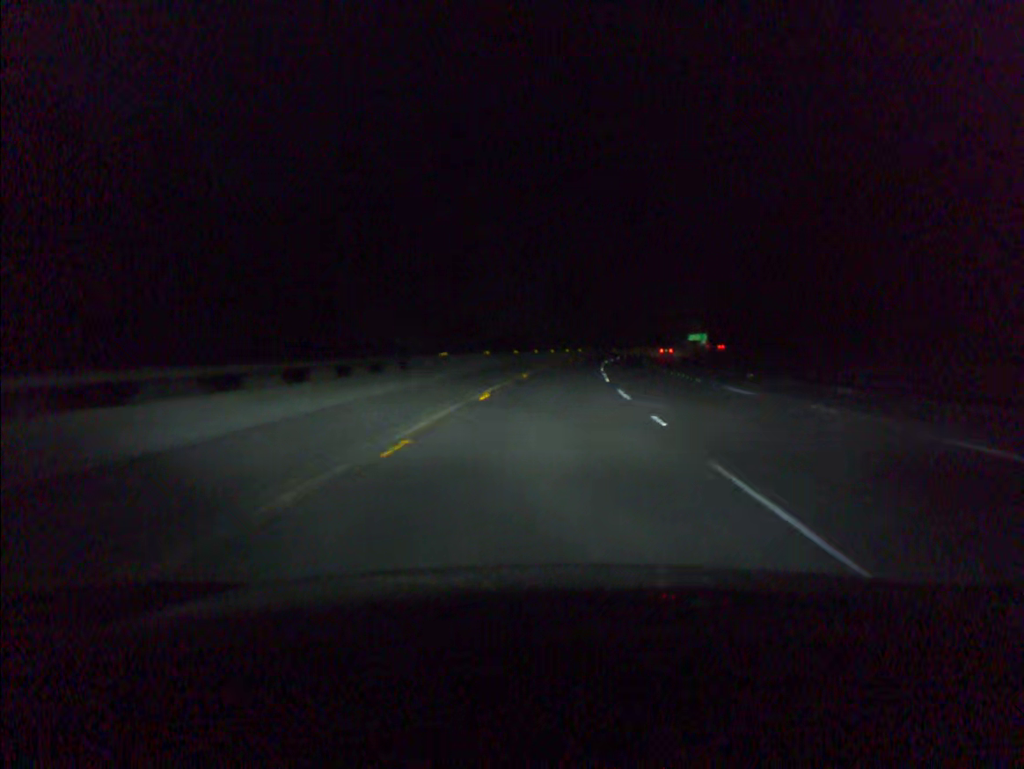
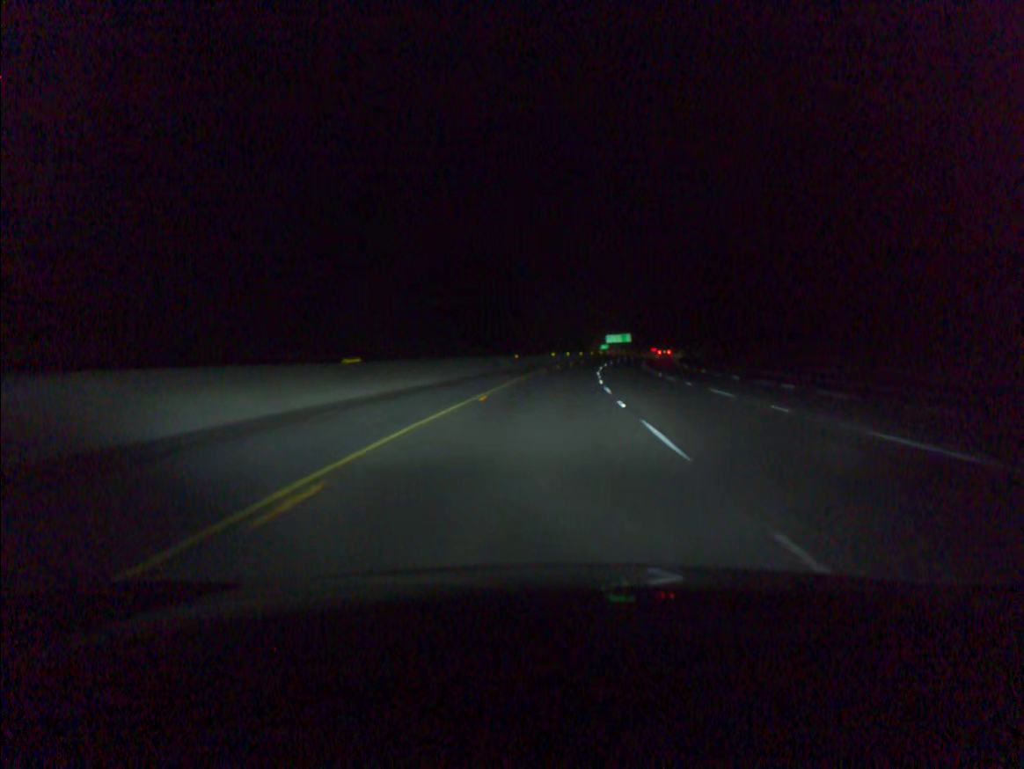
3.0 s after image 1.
(+8.0, +100.0) m; +8°
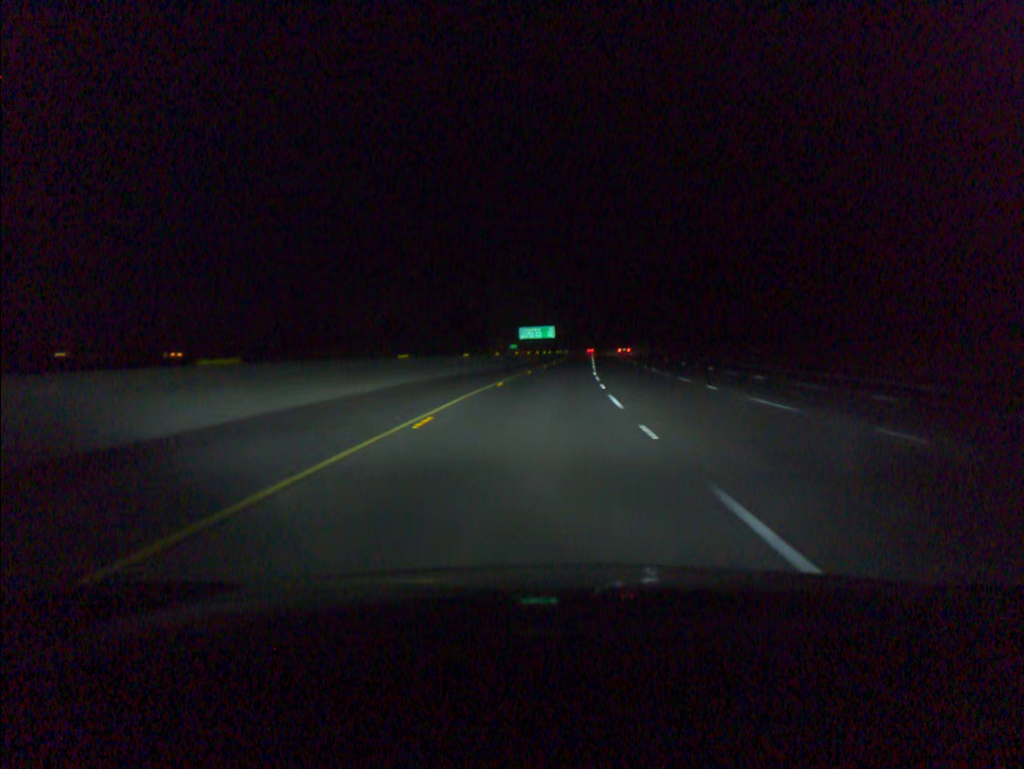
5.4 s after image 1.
(+4.9, +80.2) m; +7°
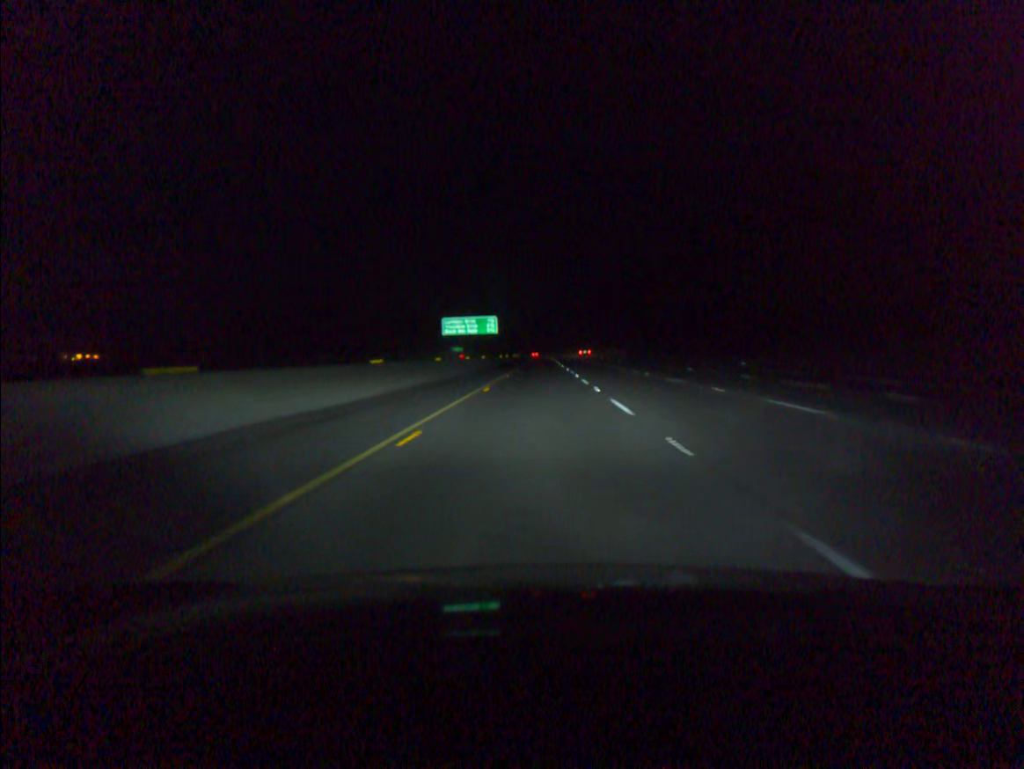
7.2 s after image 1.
(+2.3, +60.3) m; +4°
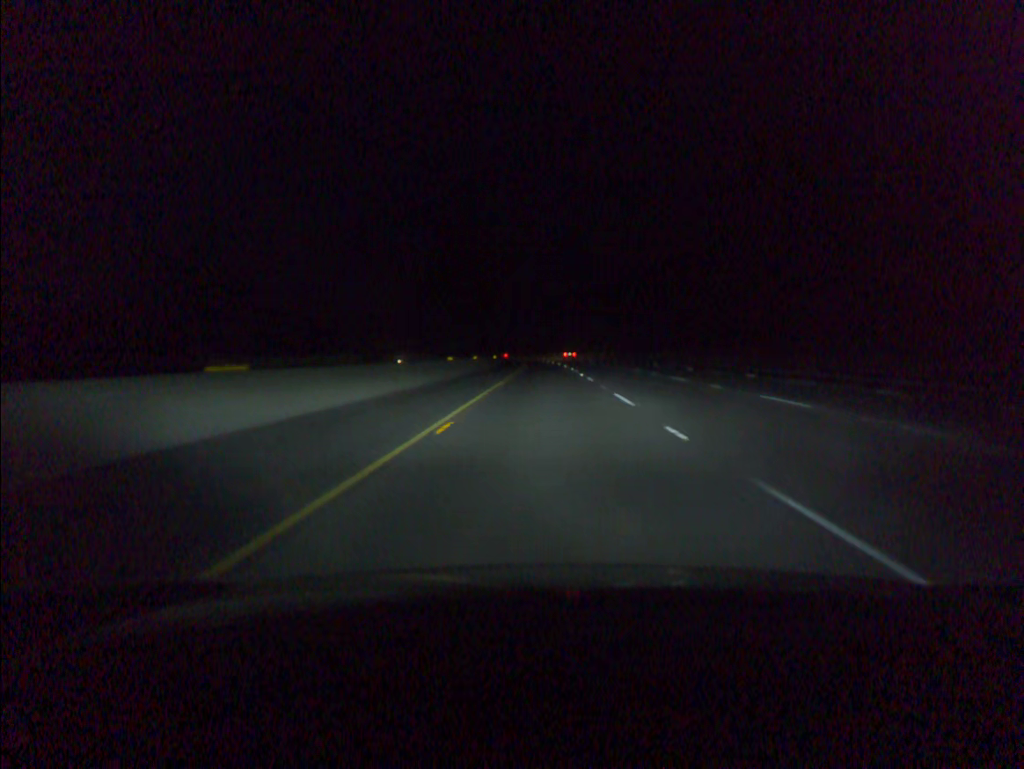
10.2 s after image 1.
(-0.1, +100.6) m; 0°
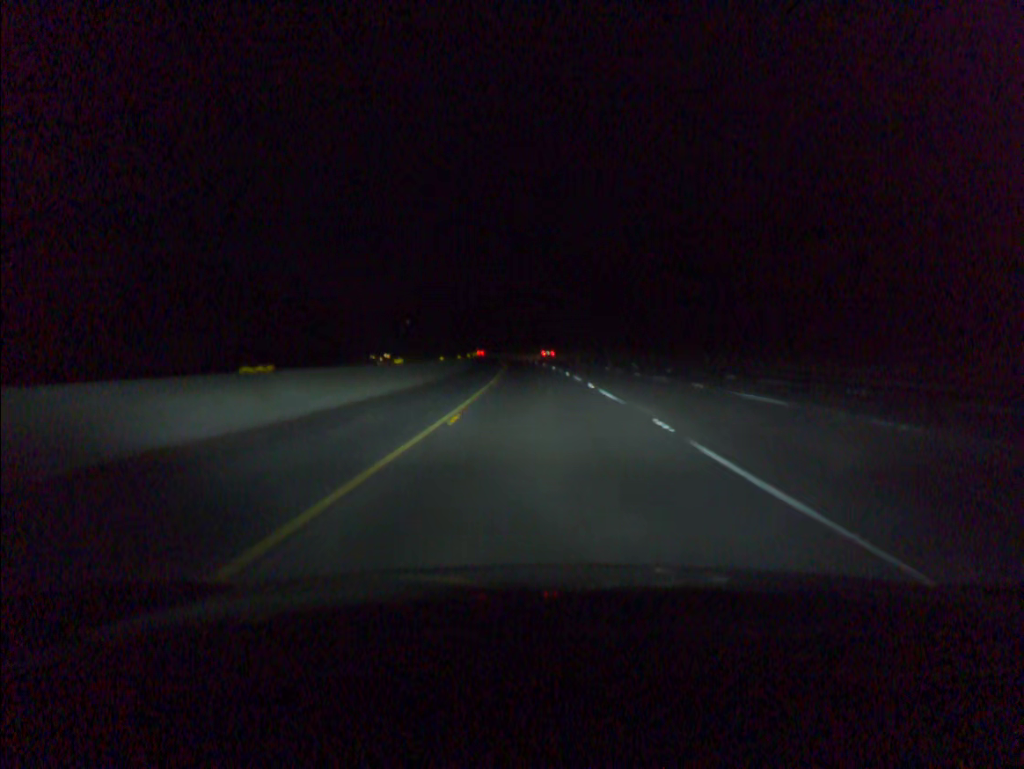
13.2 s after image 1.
(-0.7, +100.6) m; -2°
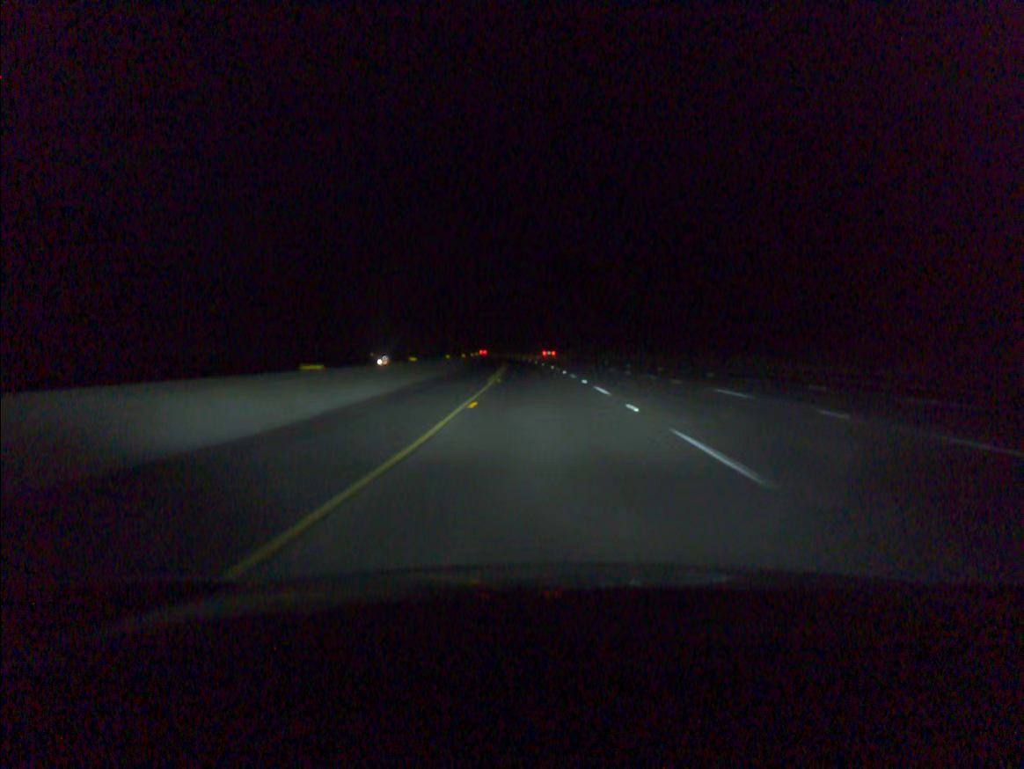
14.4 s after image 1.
(-0.6, +40.2) m; -2°
